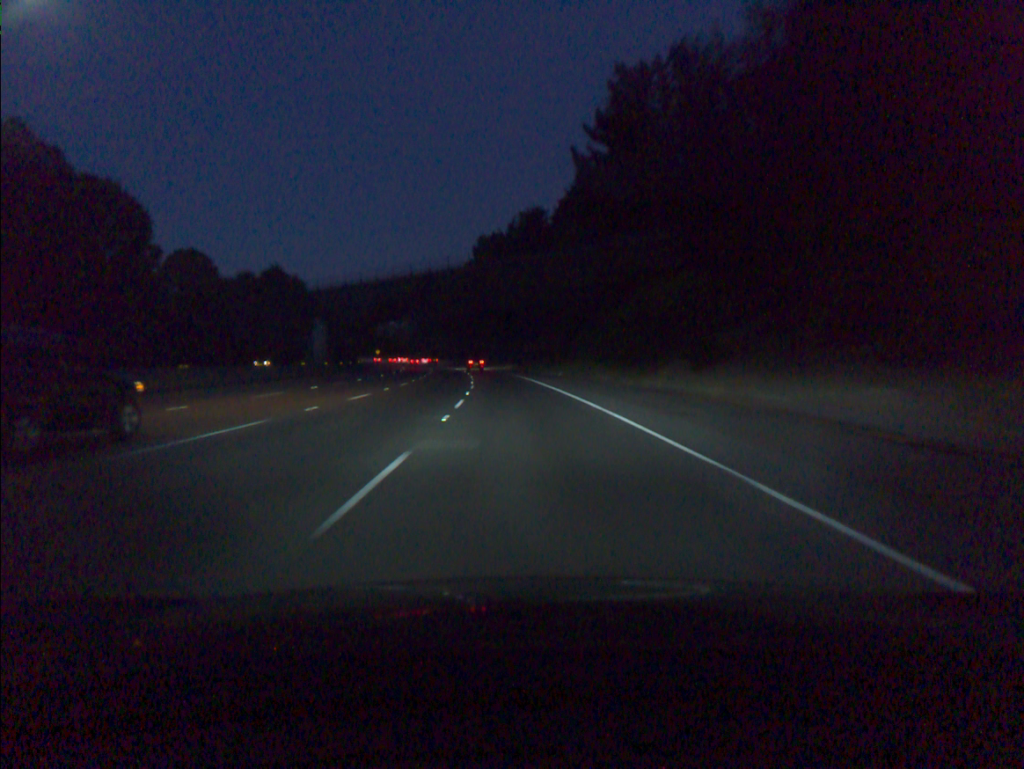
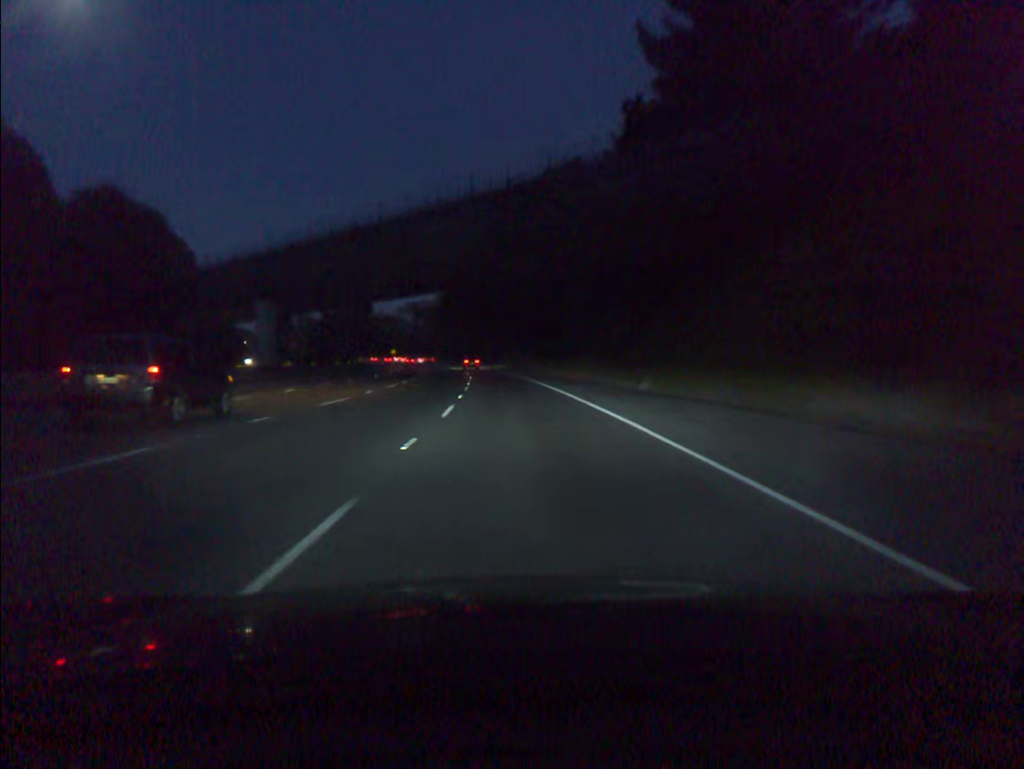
(-0.6, +33.0) m; -2°
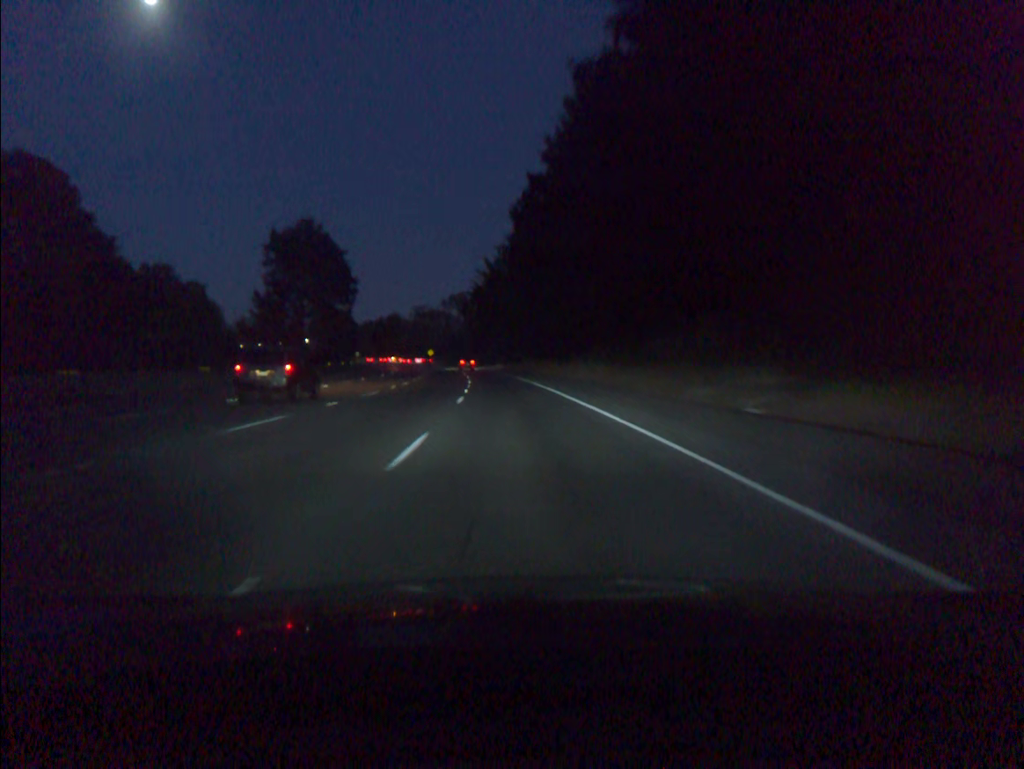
(-2.7, +66.4) m; -4°
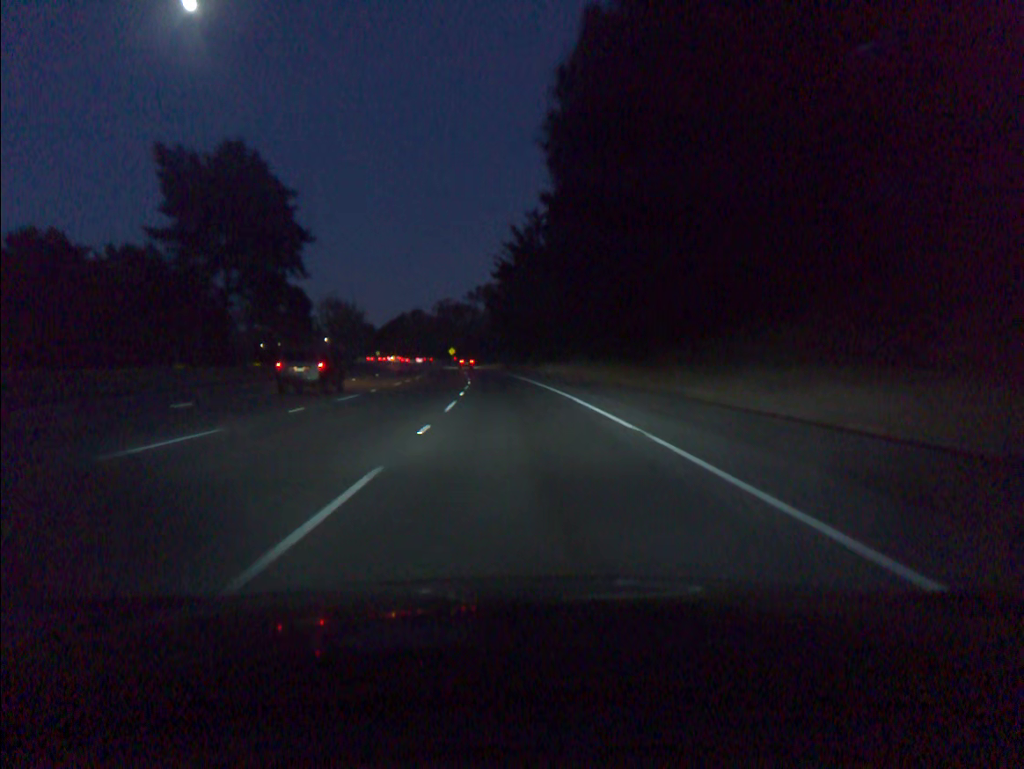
(-0.7, +33.7) m; -2°
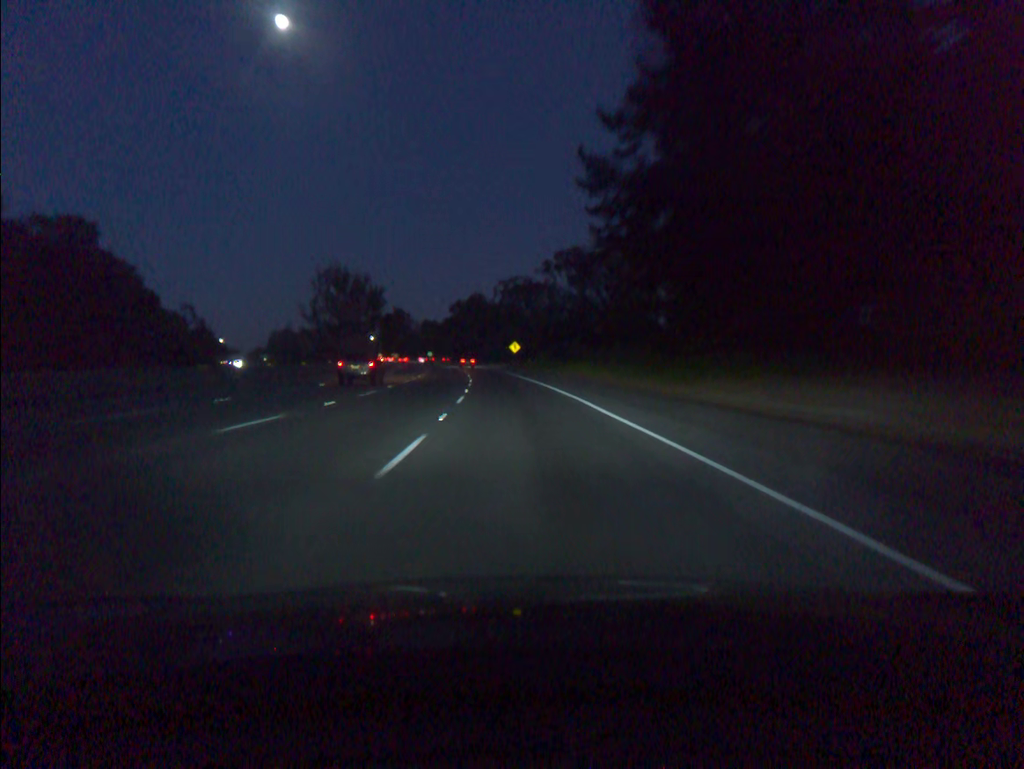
(-4.5, +84.8) m; -6°
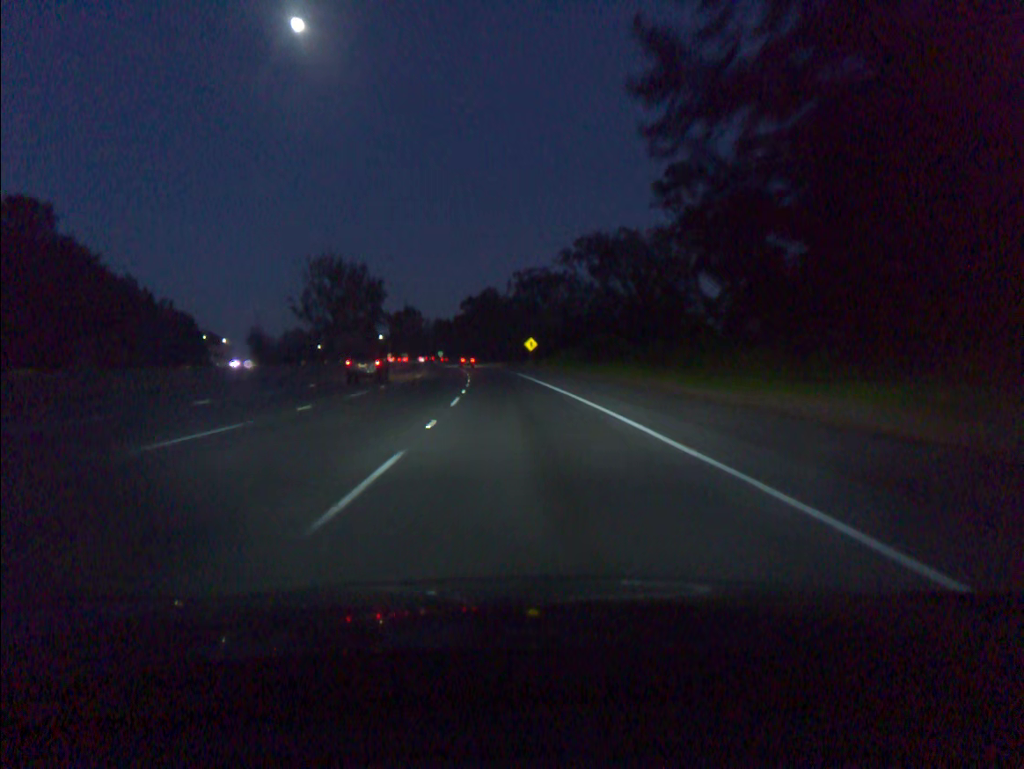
(-0.2, +17.0) m; -1°
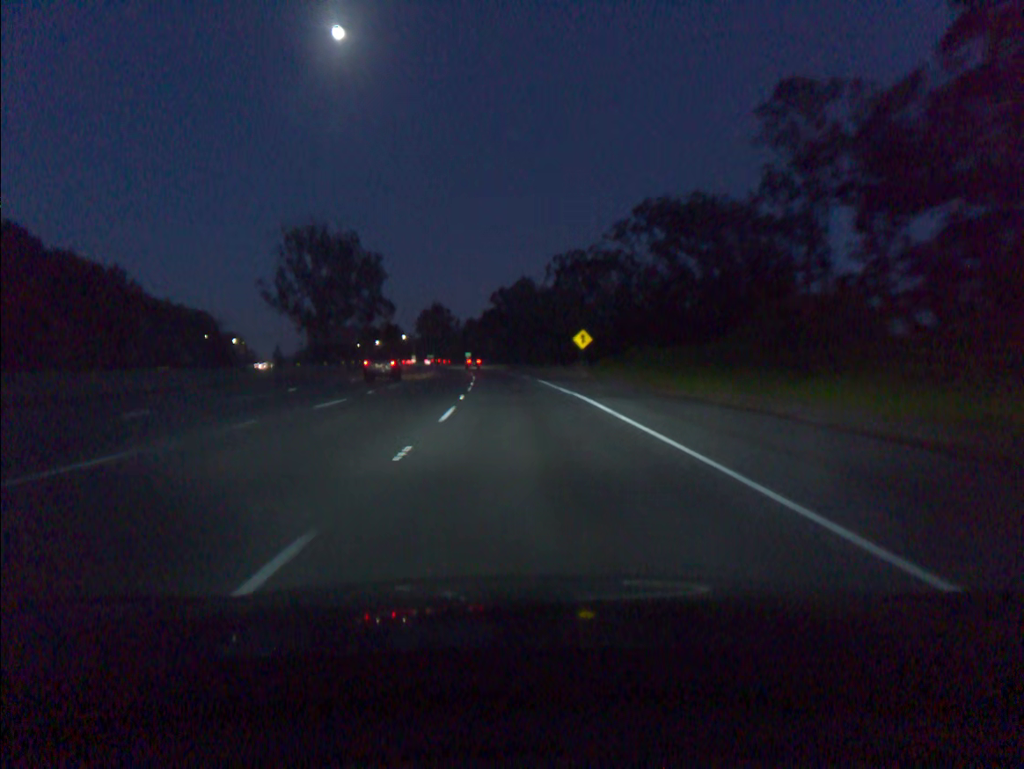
(-0.8, +33.9) m; -3°
